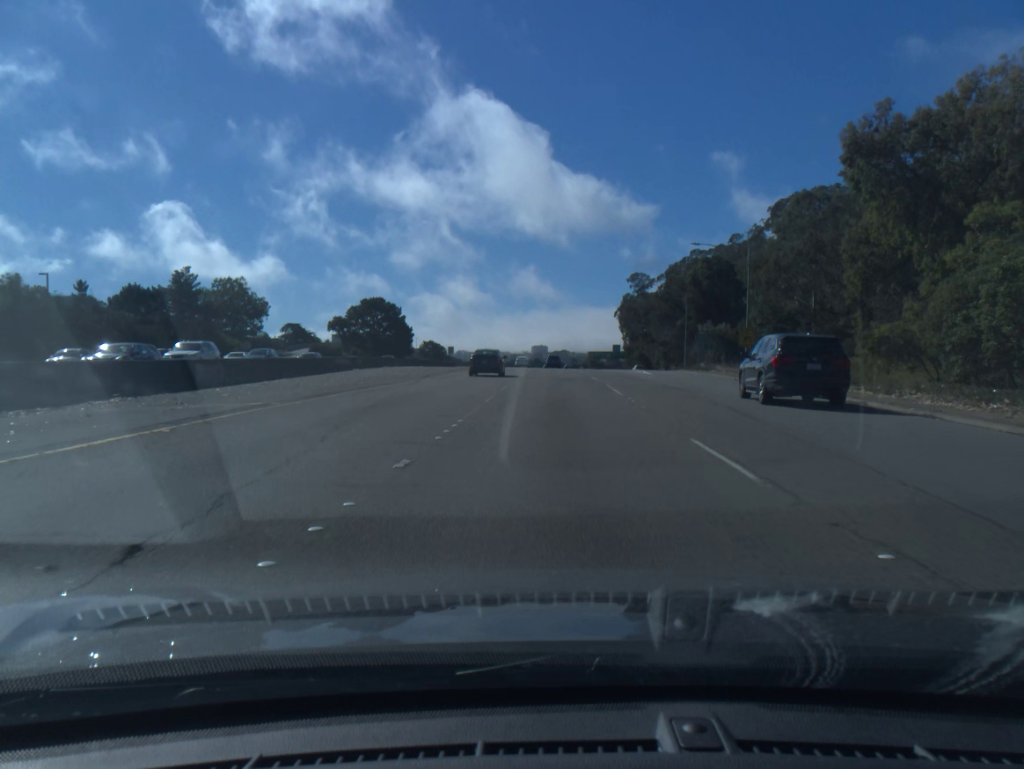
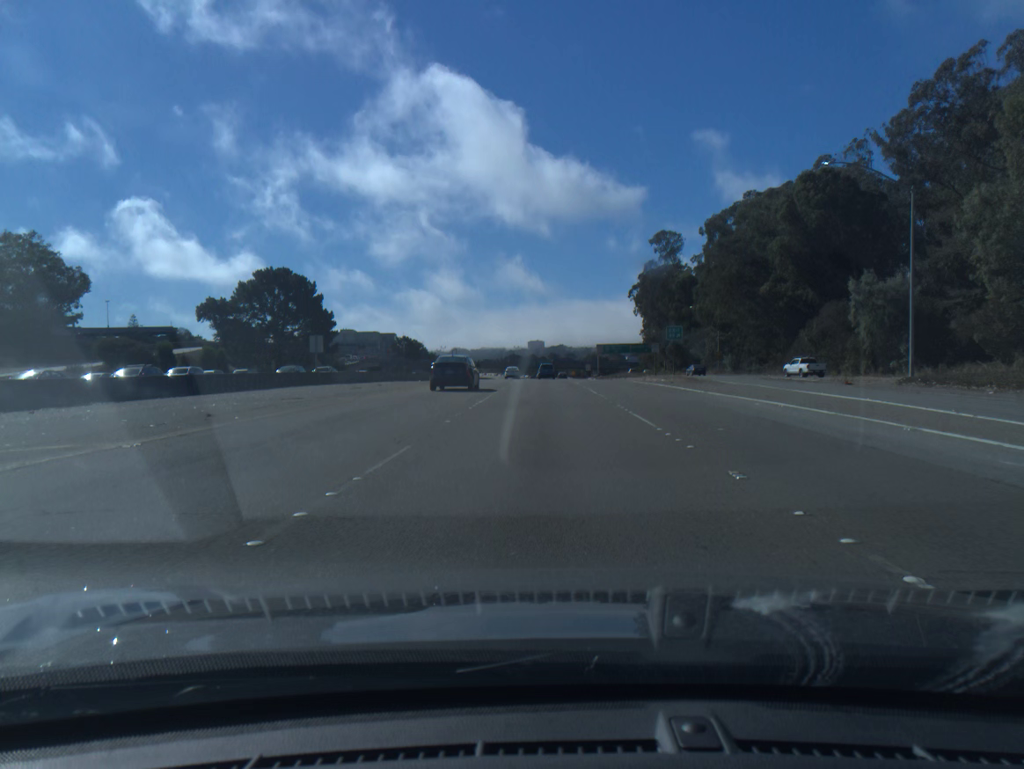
(+1.1, +66.9) m; 0°
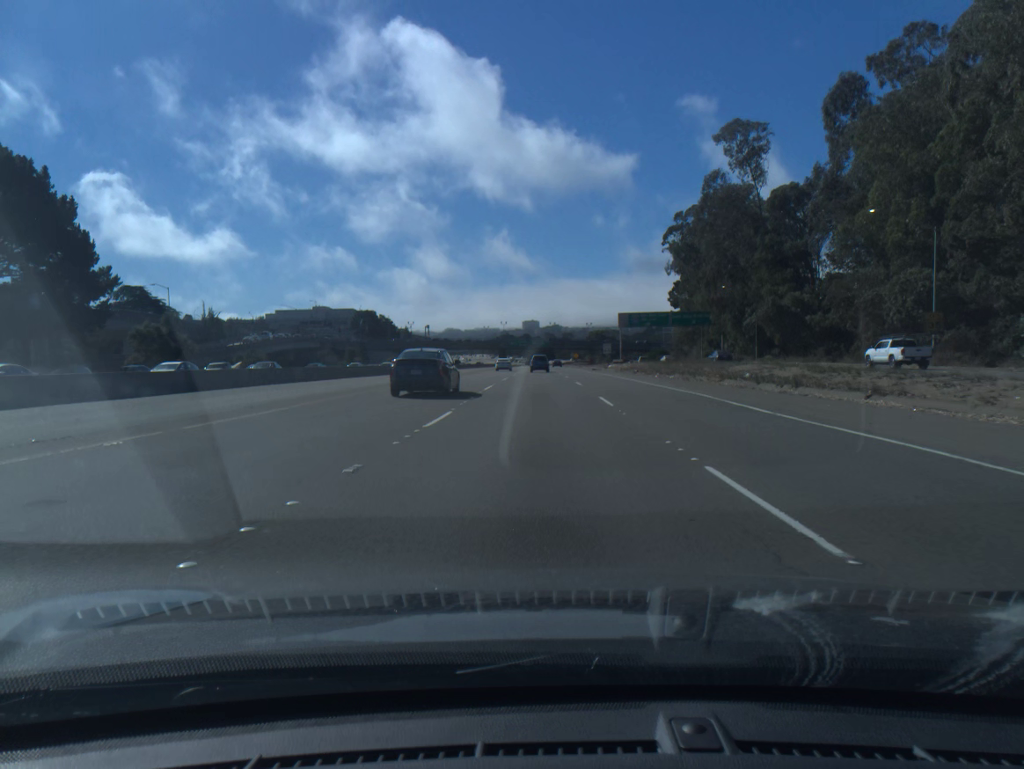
(+0.1, +67.7) m; 0°
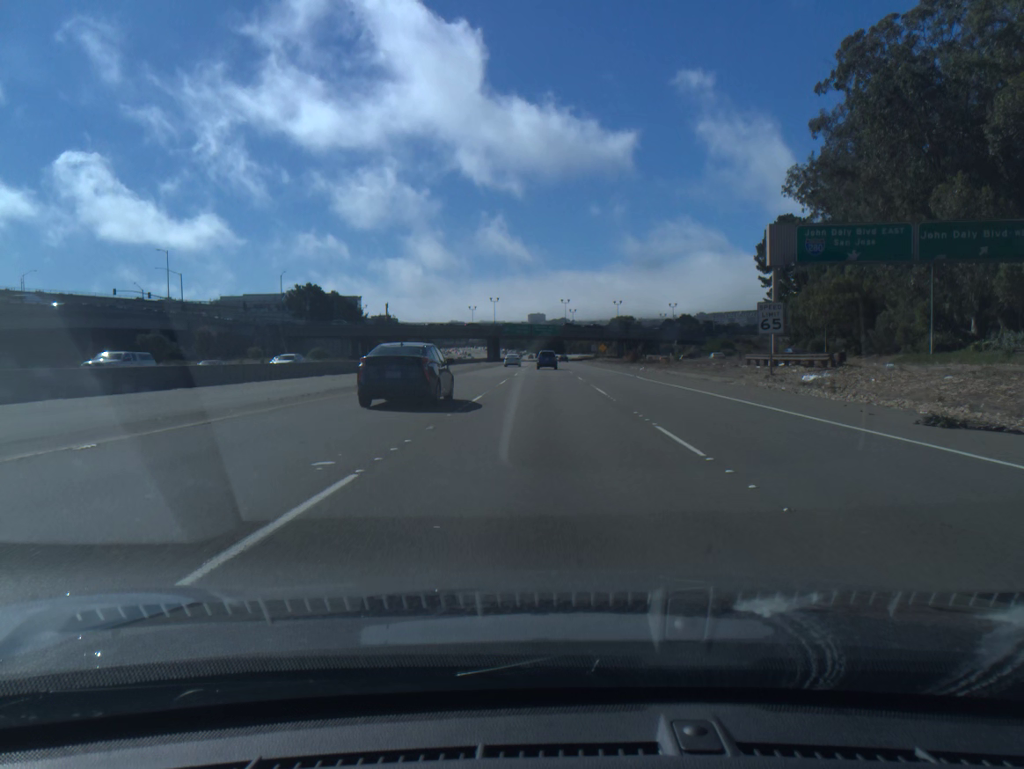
(-0.5, +83.8) m; 0°
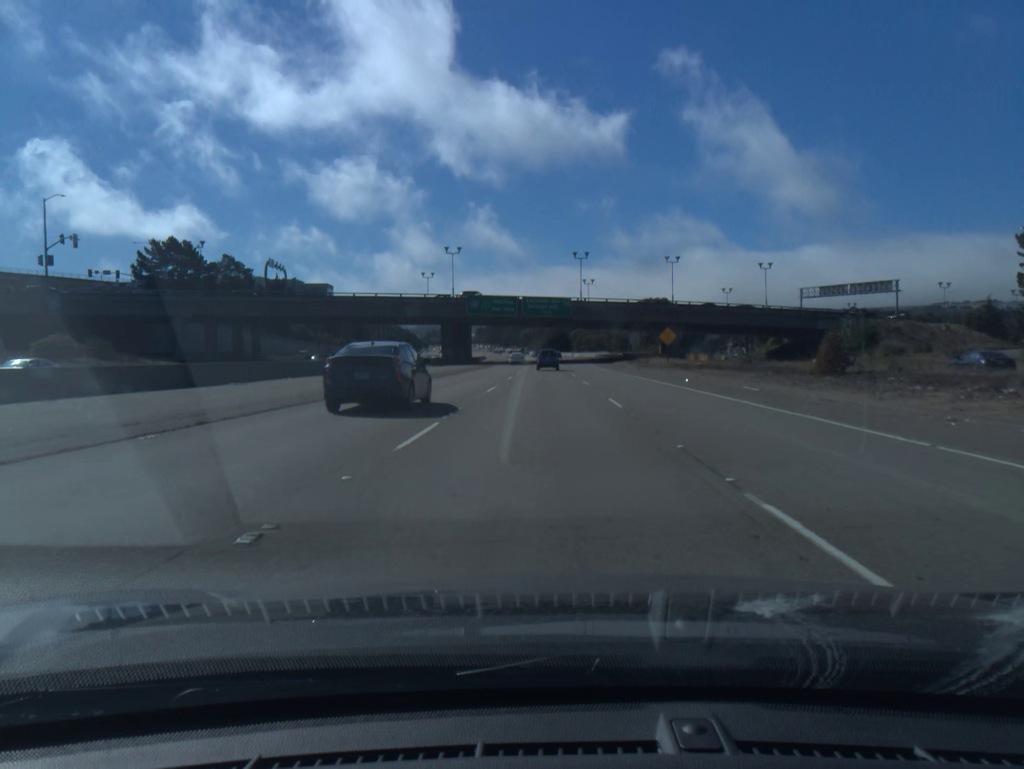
(+0.2, +83.1) m; 0°
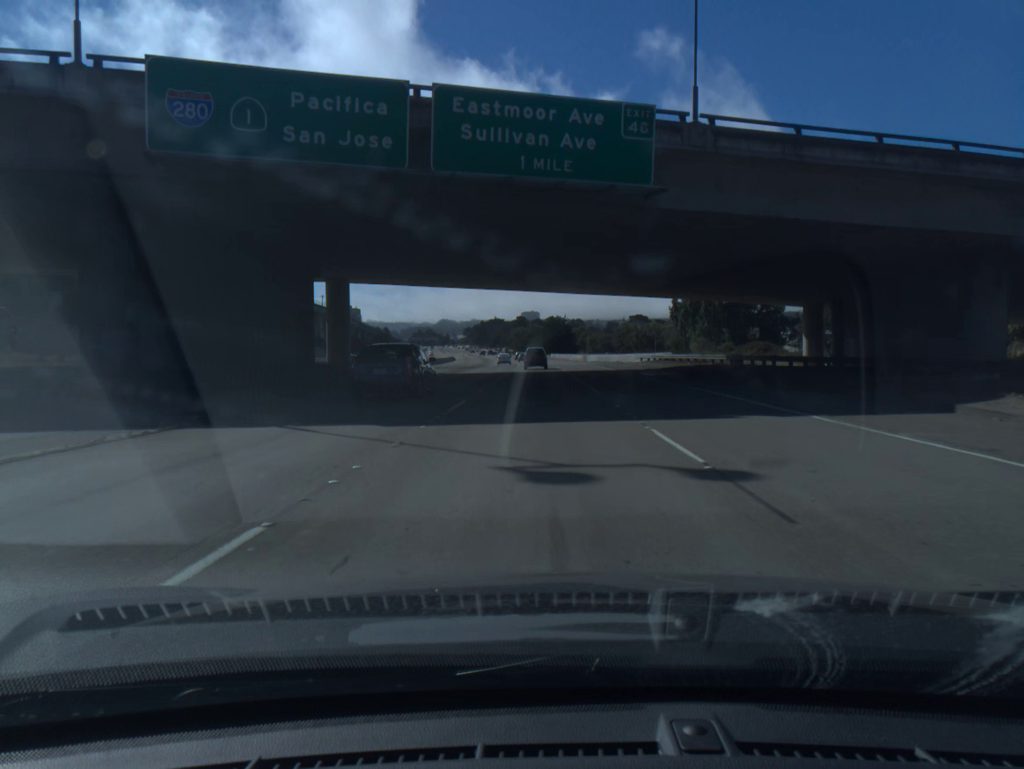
(+0.3, +82.0) m; 0°
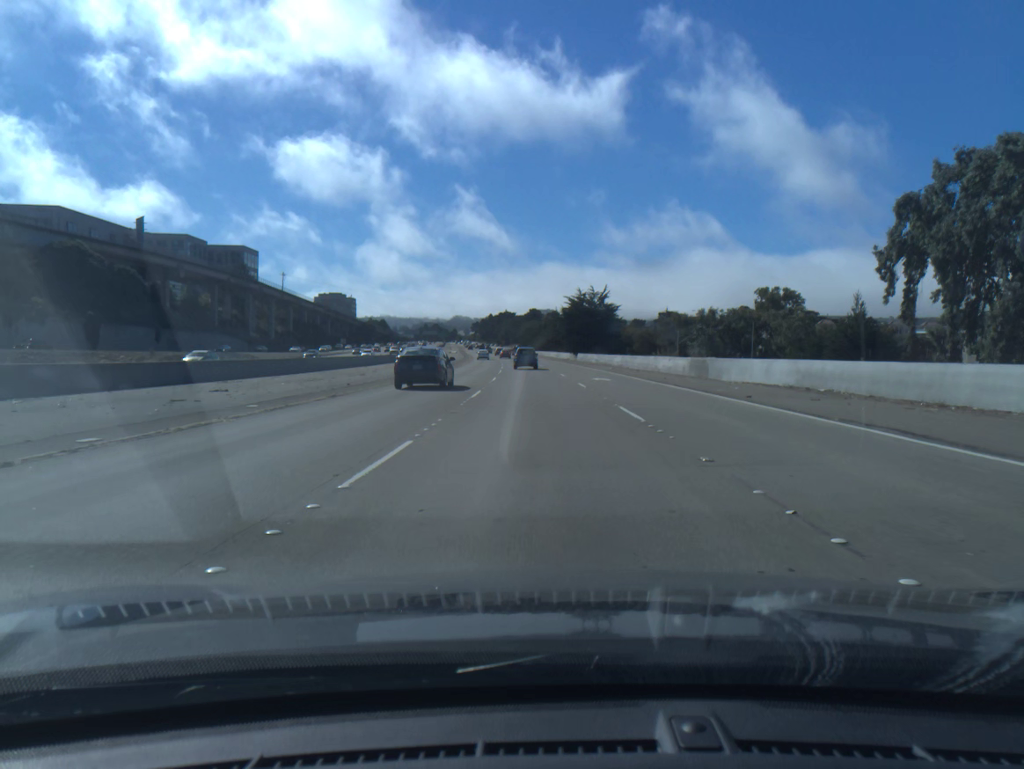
(-0.6, +81.1) m; -1°
